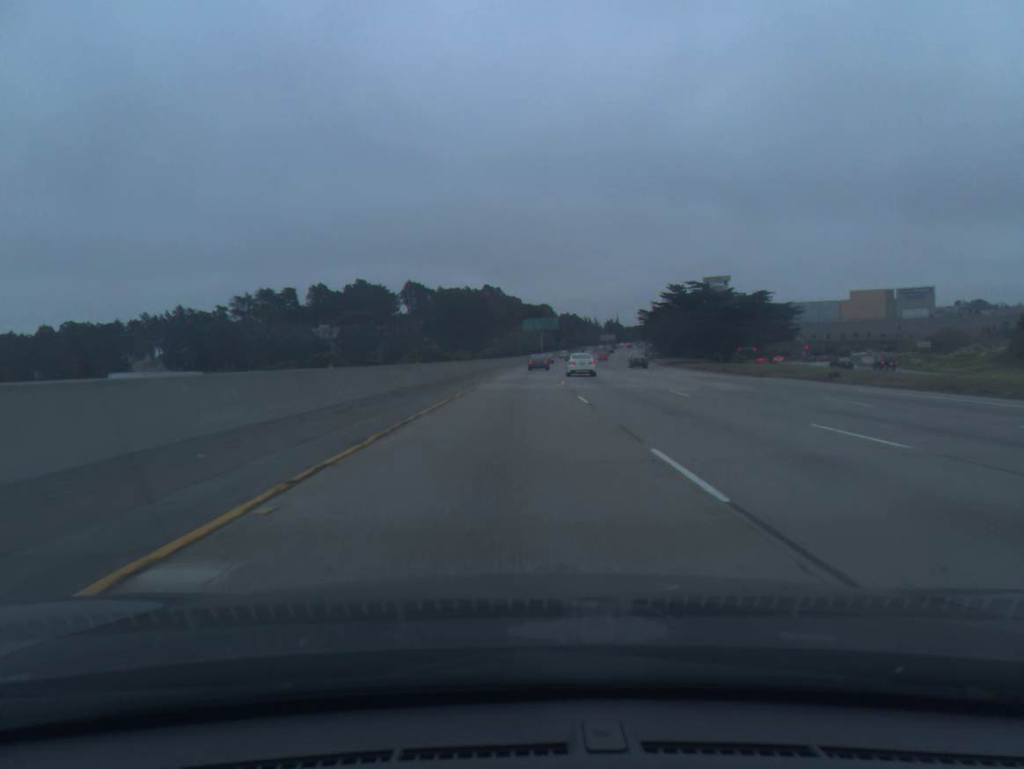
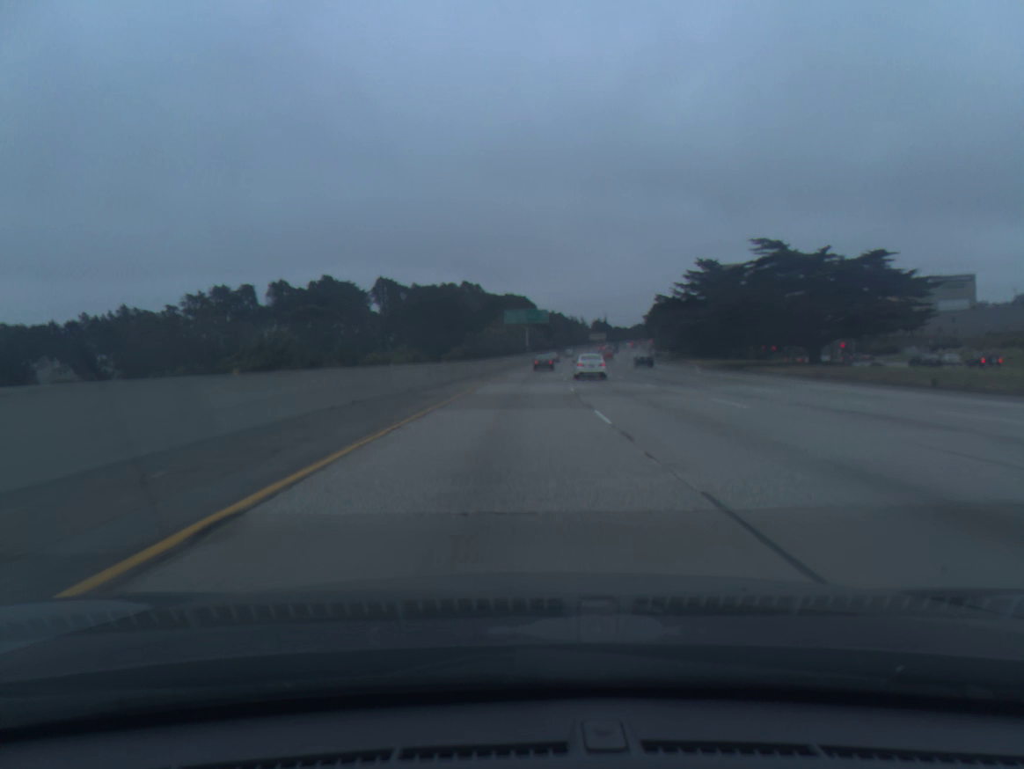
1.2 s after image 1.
(+0.4, +36.2) m; +1°
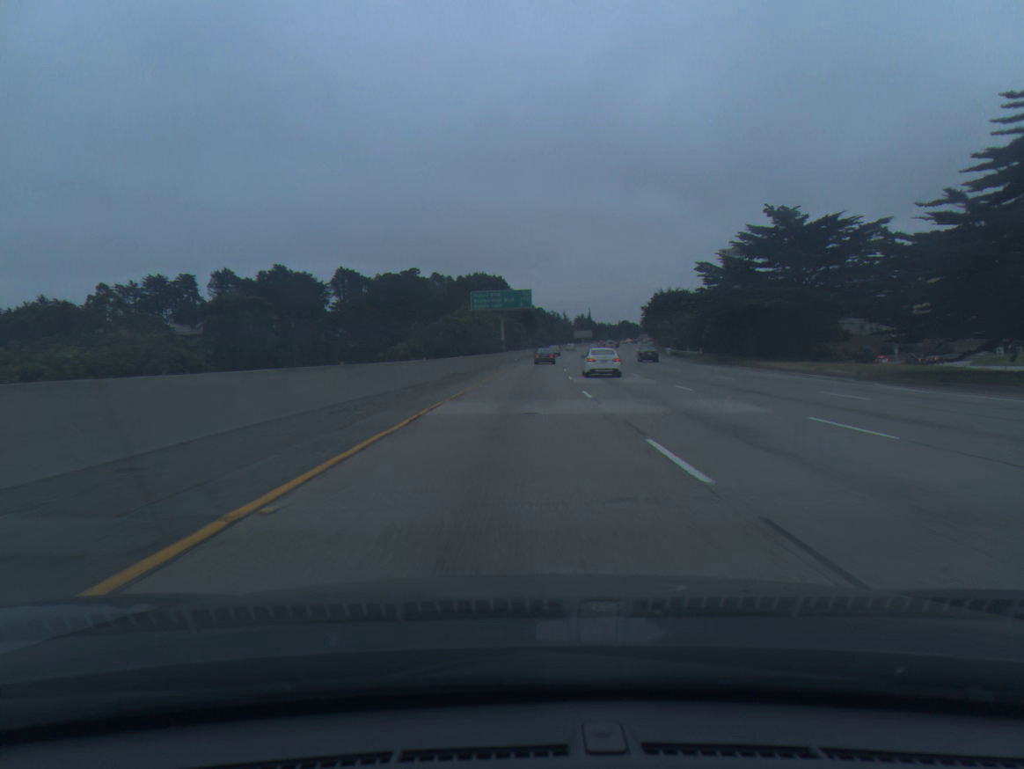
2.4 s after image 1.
(+0.5, +36.6) m; +2°
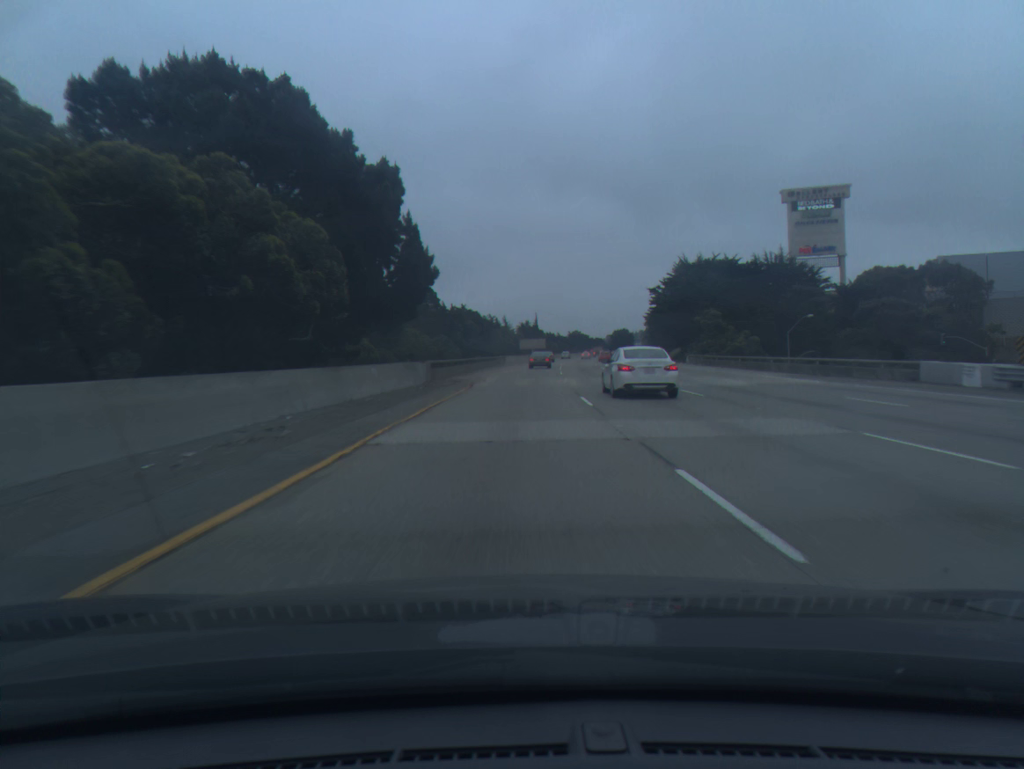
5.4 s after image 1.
(+3.5, +90.8) m; +5°
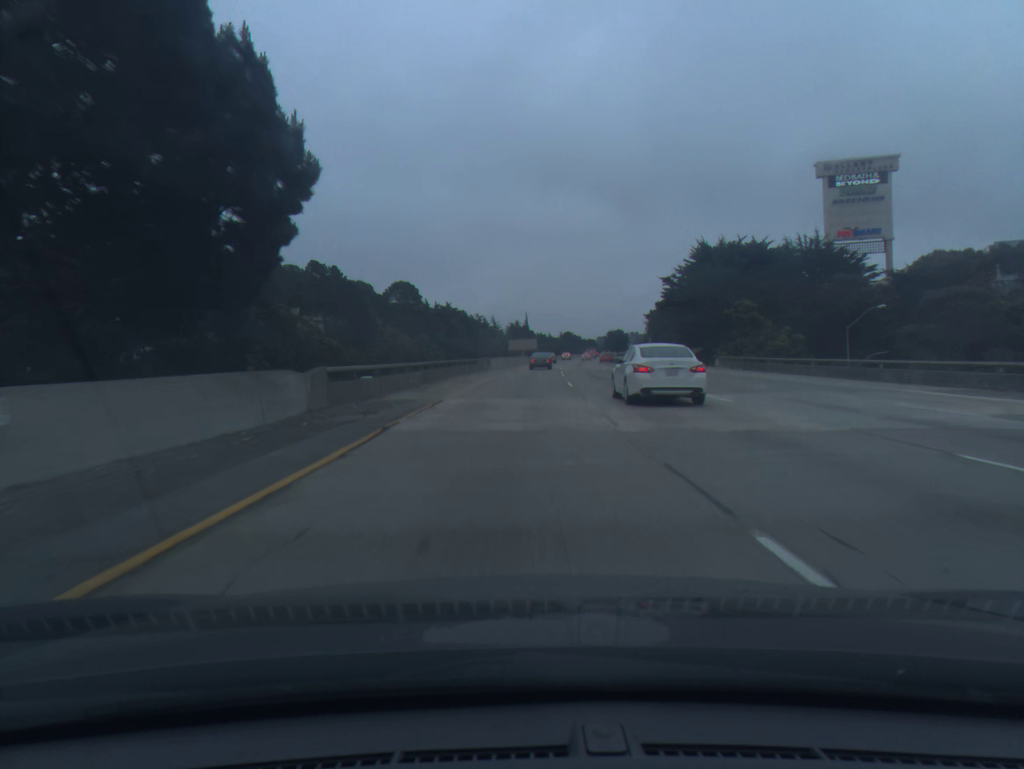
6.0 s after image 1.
(+0.1, +17.6) m; +1°
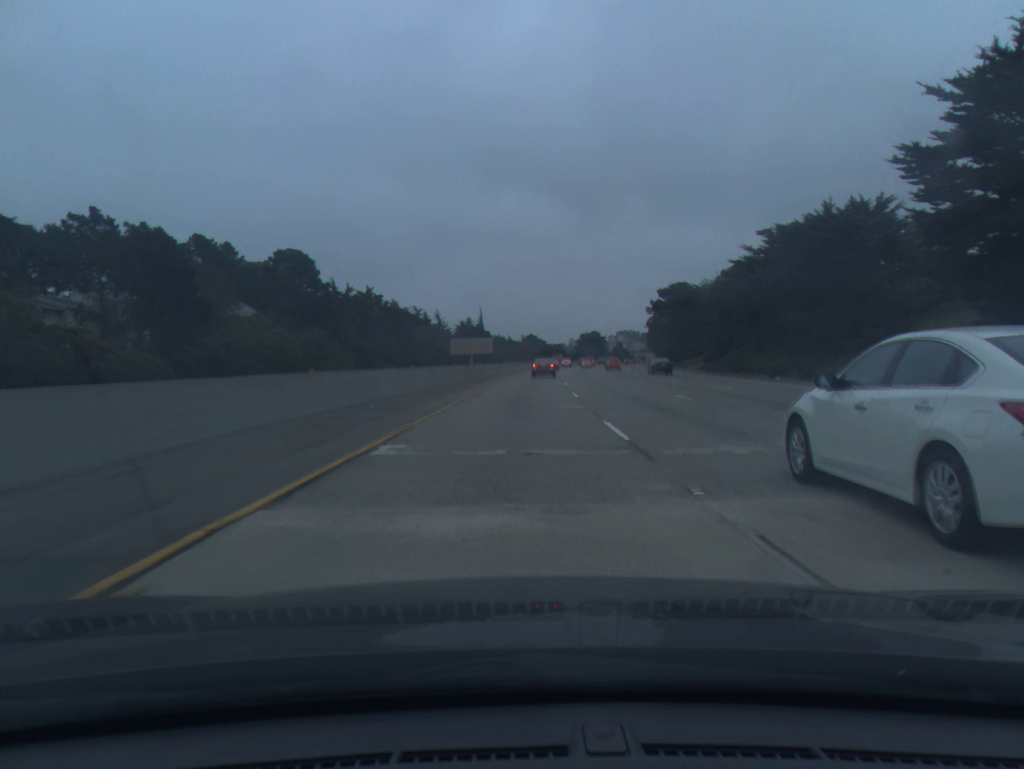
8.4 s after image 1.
(+1.8, +68.2) m; +3°
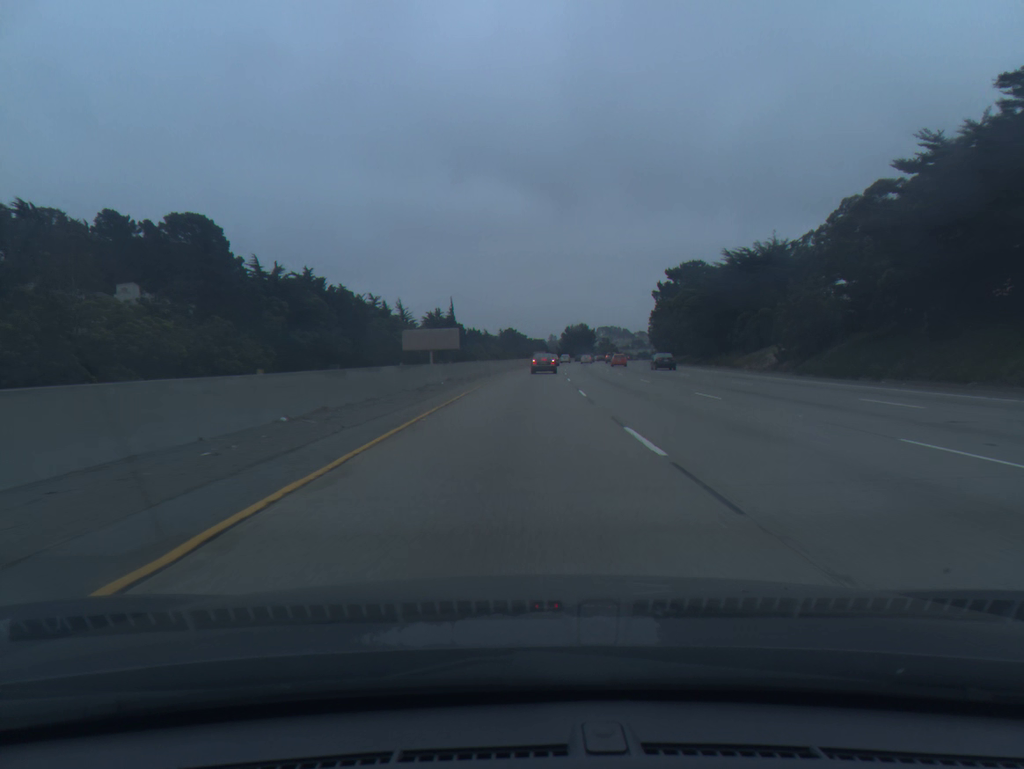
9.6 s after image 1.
(+0.5, +32.7) m; +2°
